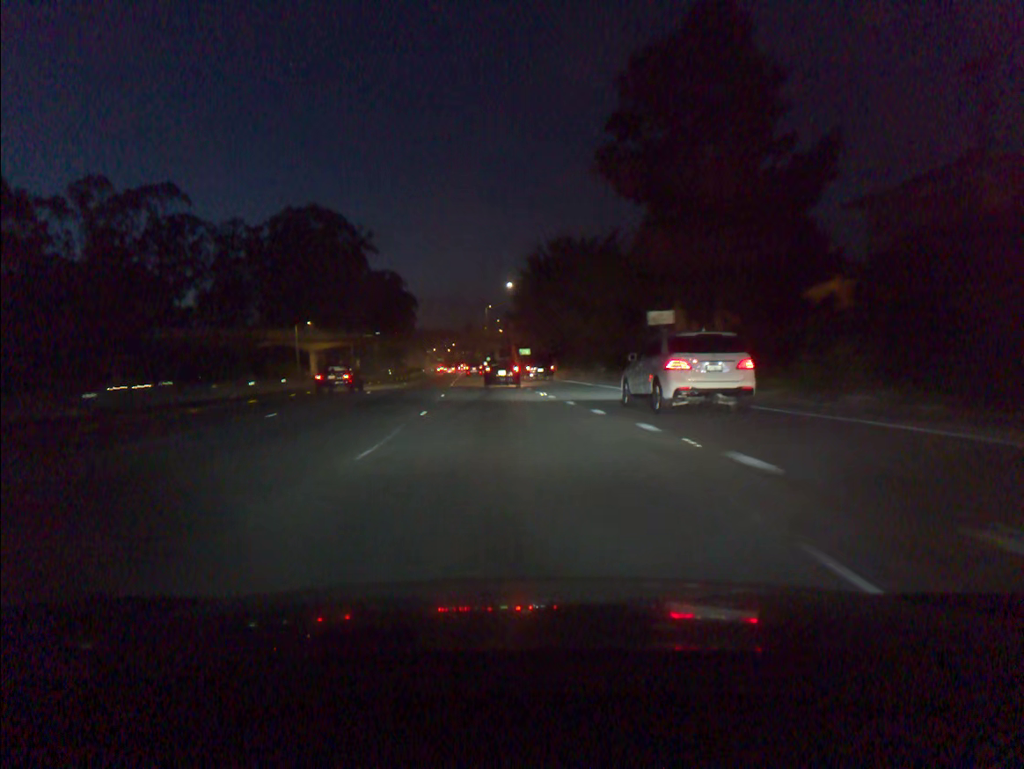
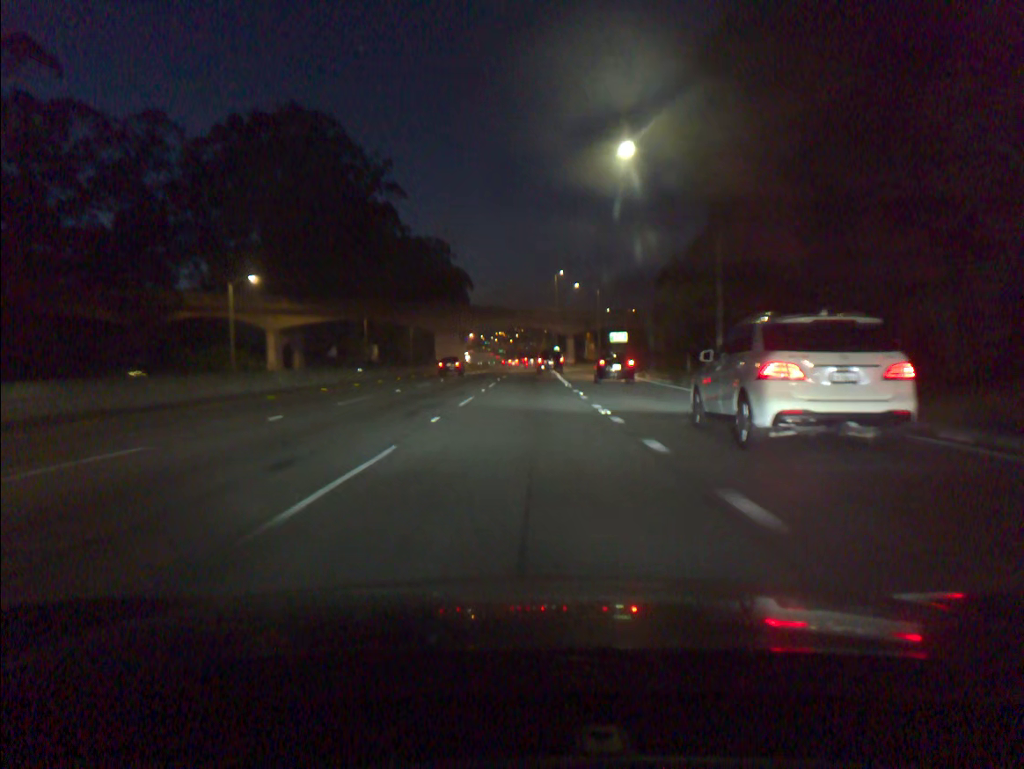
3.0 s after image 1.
(-2.8, +56.7) m; -5°
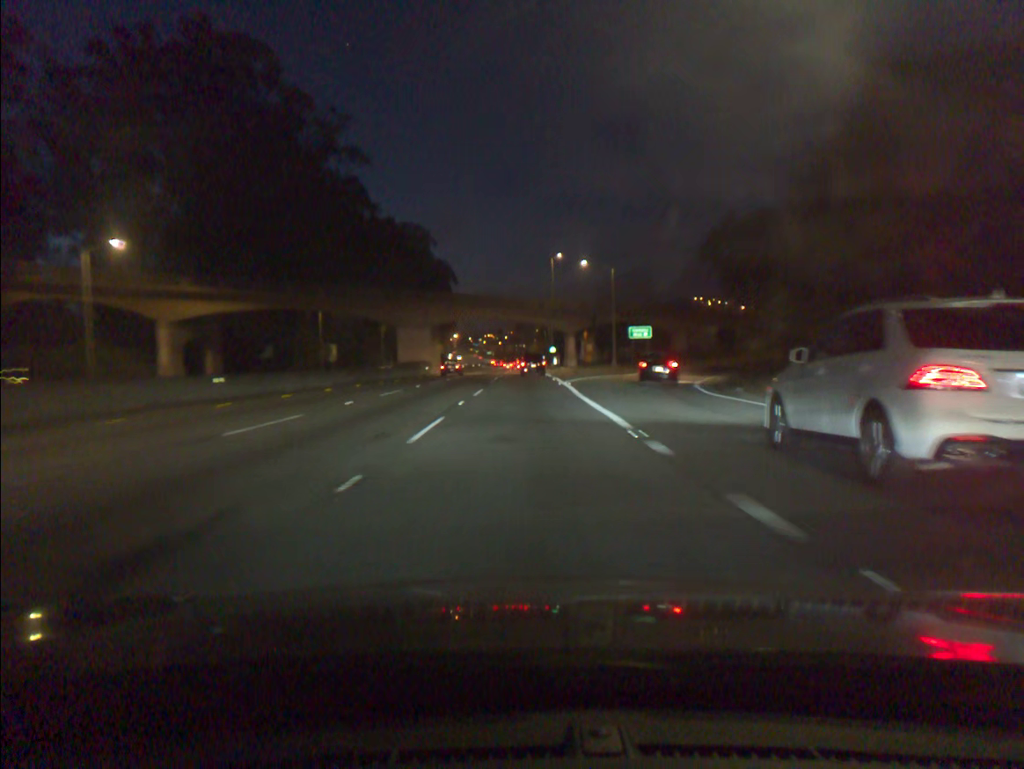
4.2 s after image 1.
(+0.2, +22.8) m; +1°
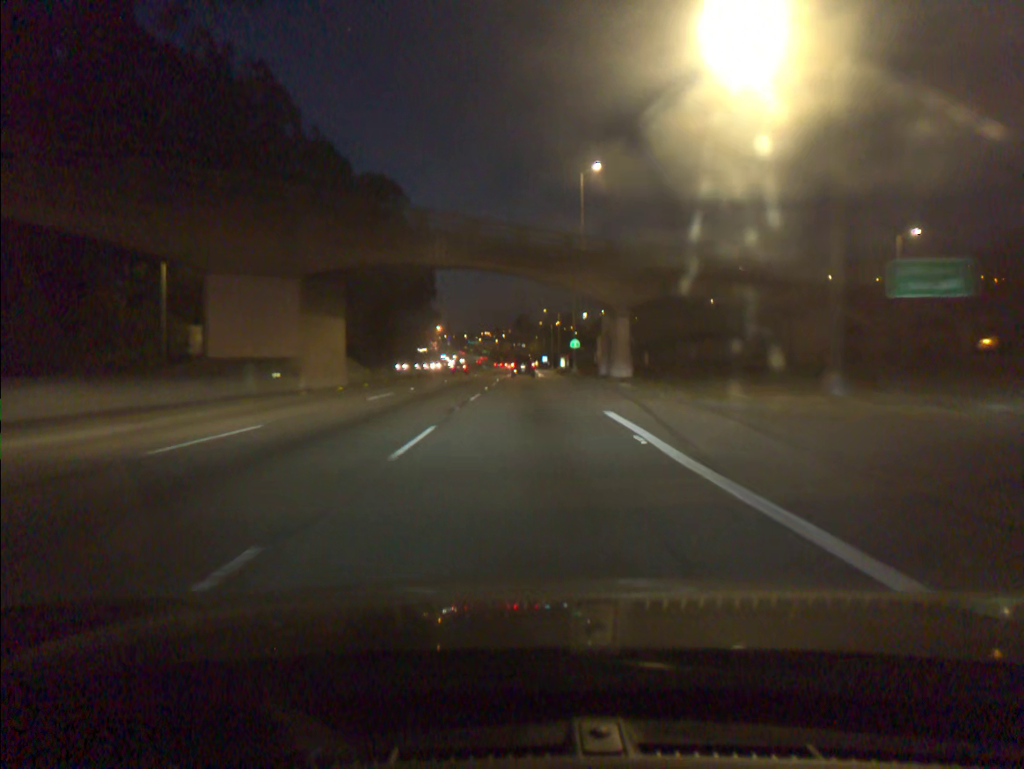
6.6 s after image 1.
(+0.2, +47.2) m; 0°
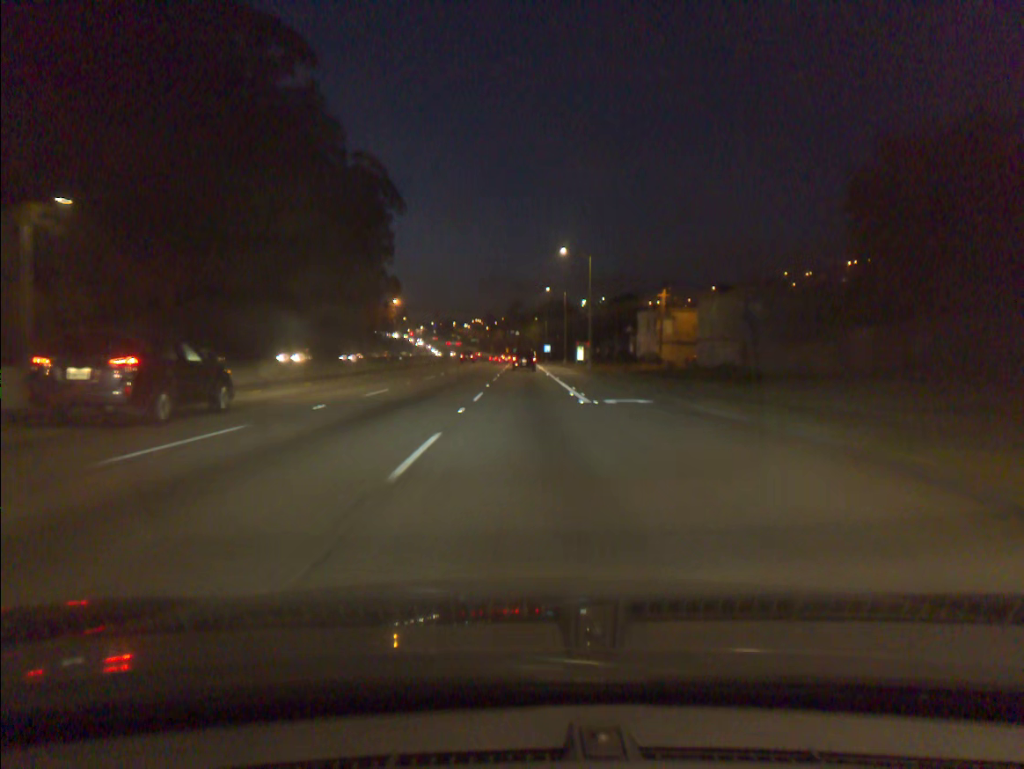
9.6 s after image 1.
(+0.3, +60.3) m; +1°
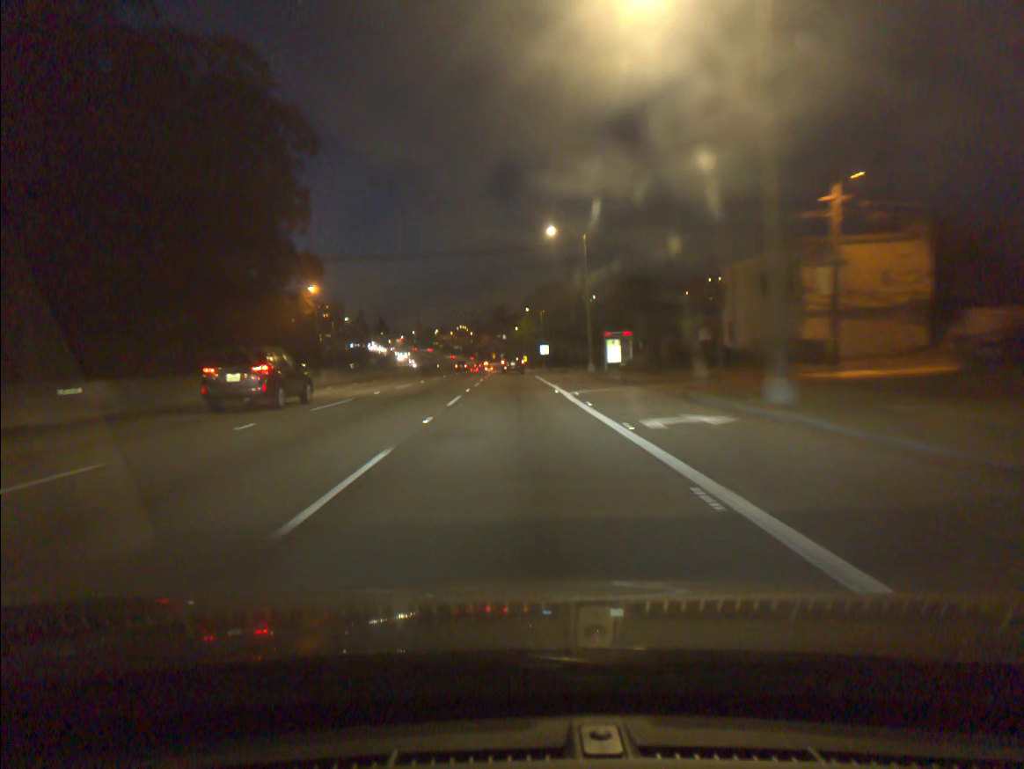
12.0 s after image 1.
(+0.4, +47.7) m; +1°
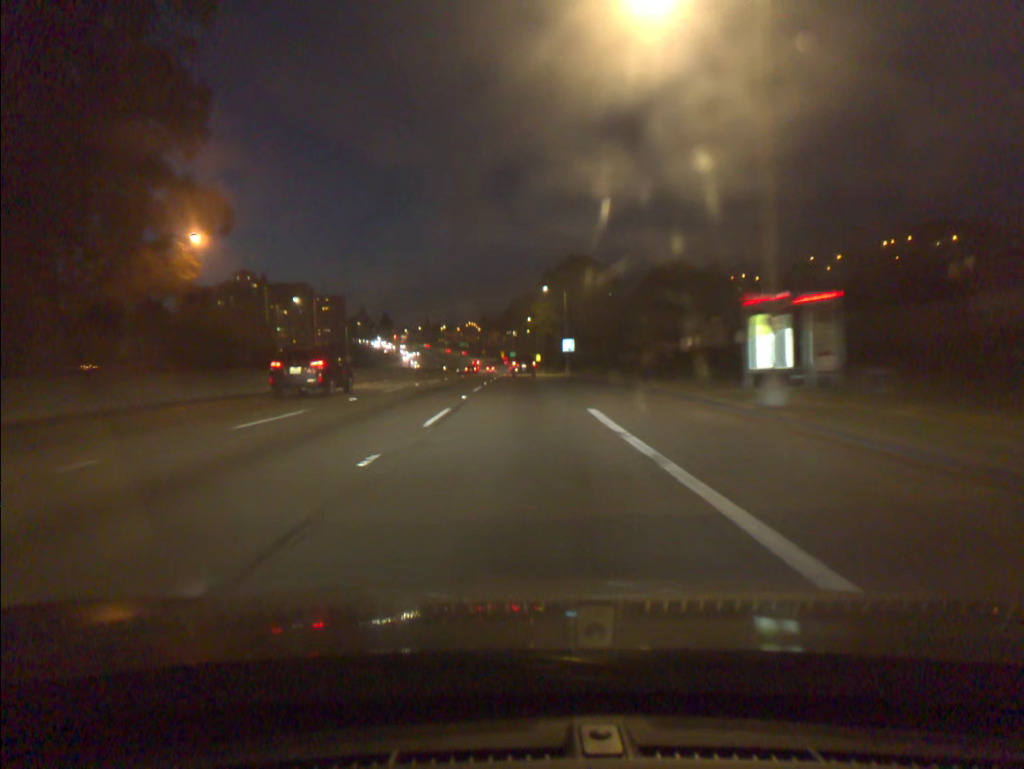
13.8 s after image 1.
(-0.2, +35.5) m; -1°
